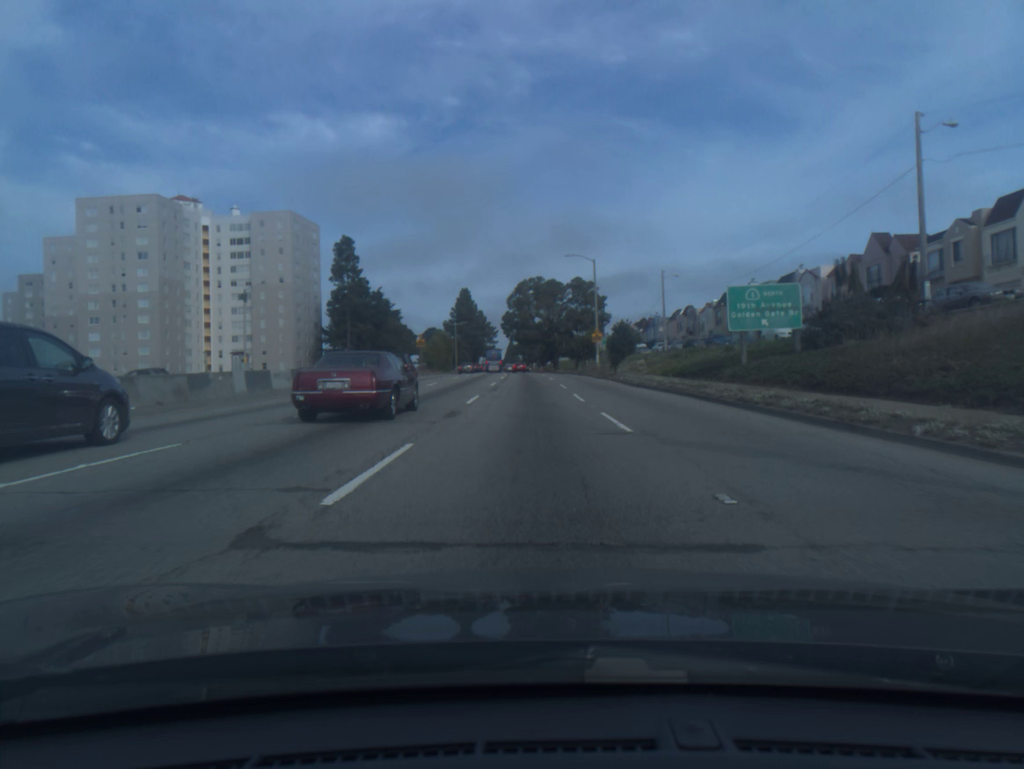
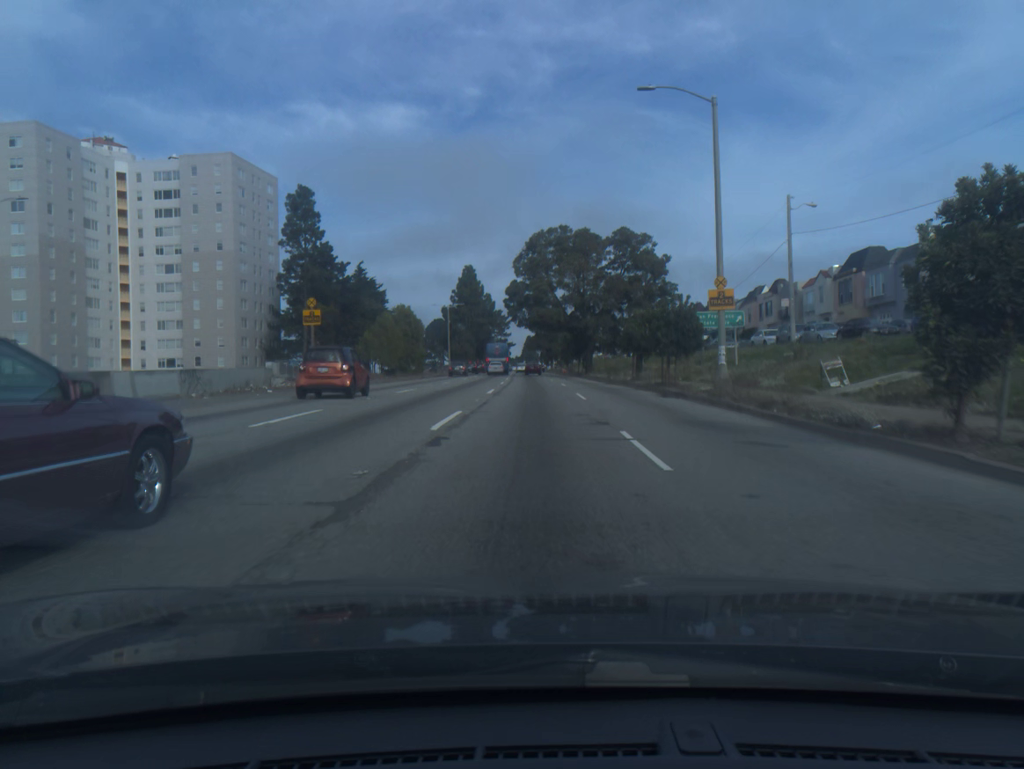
(-0.5, +37.8) m; -1°
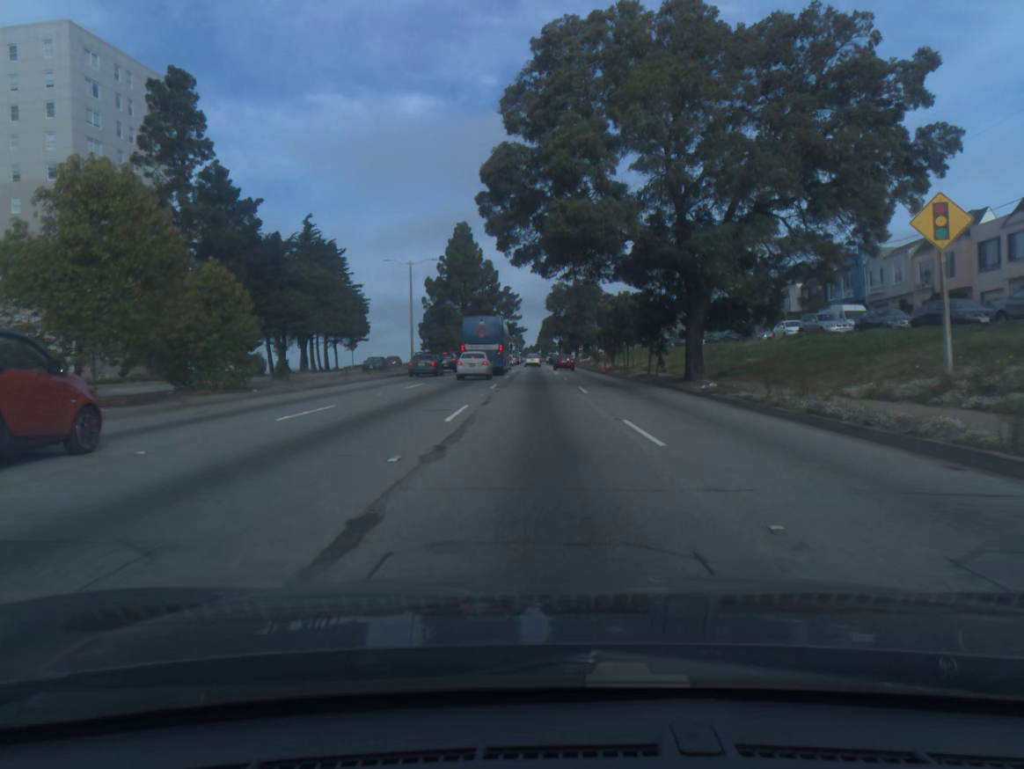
(-0.5, +43.3) m; -1°
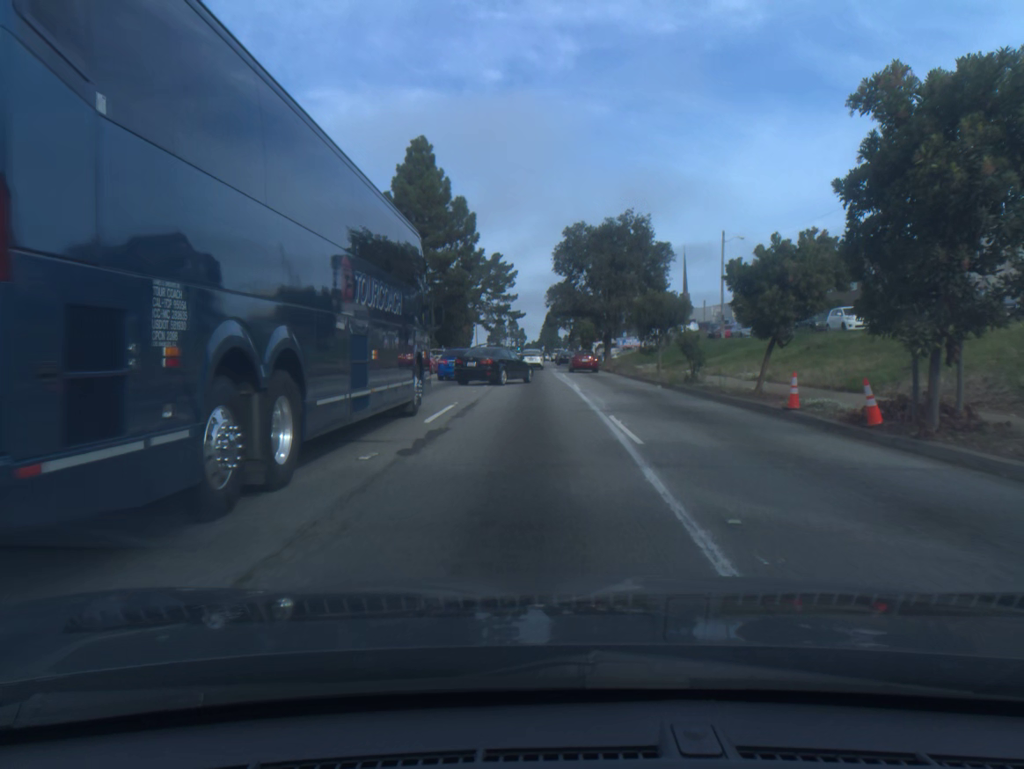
(0.0, +44.4) m; 0°
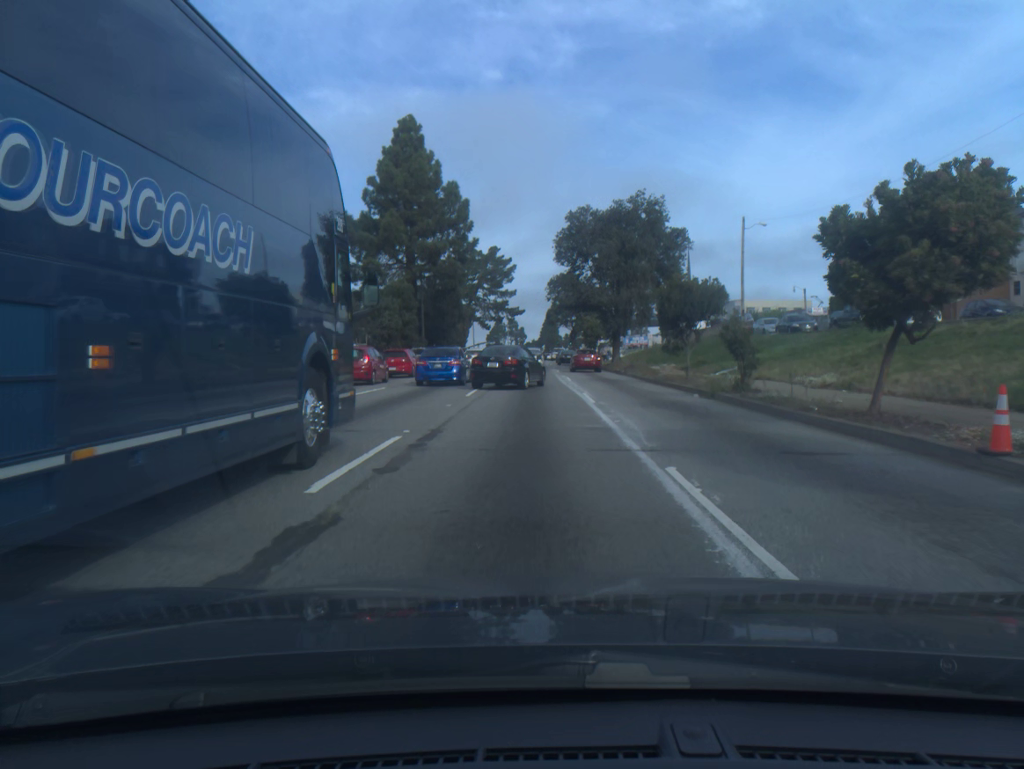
(0.0, +6.8) m; 0°
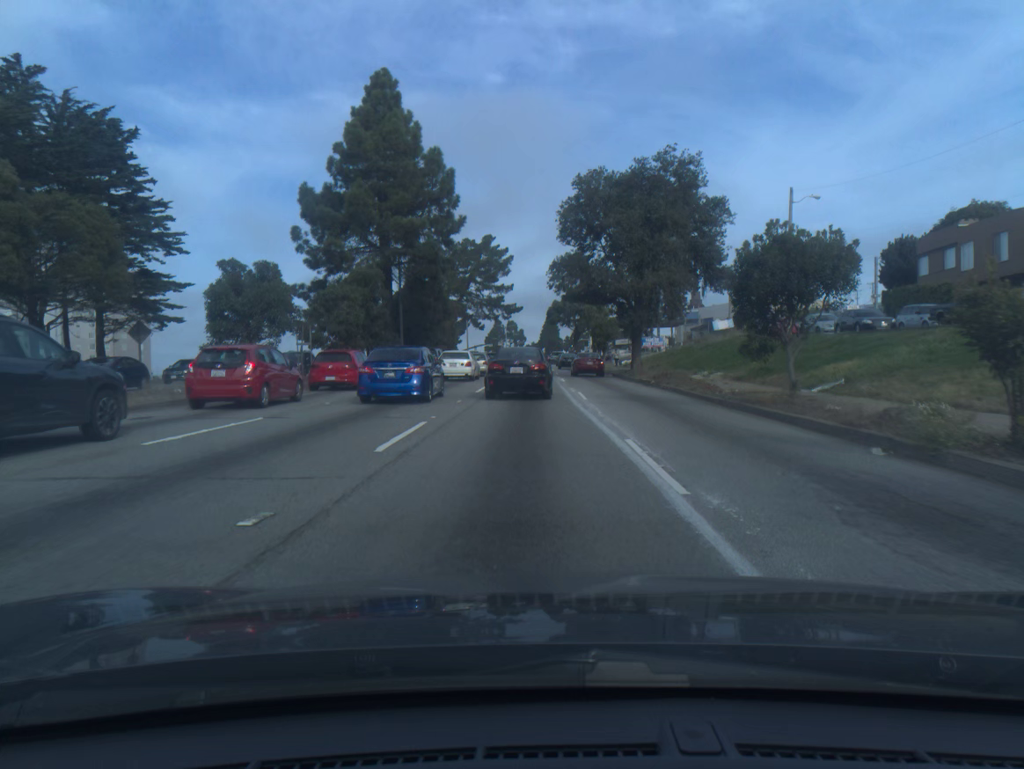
(0.0, +11.9) m; 0°
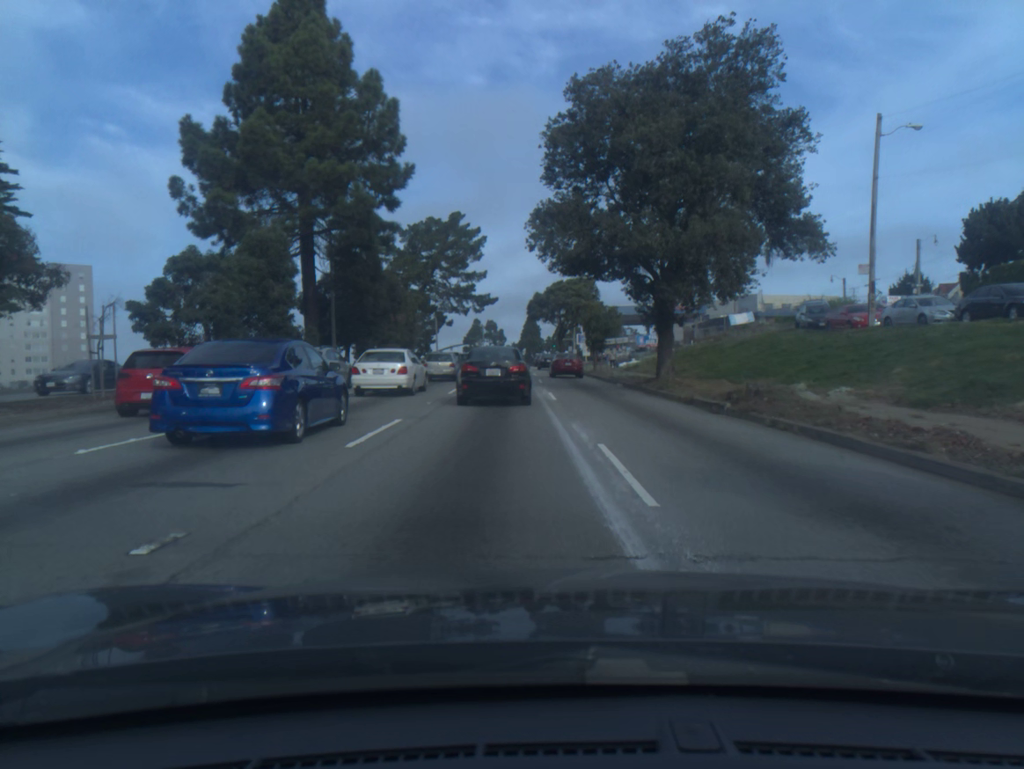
(+0.1, +15.4) m; +2°
